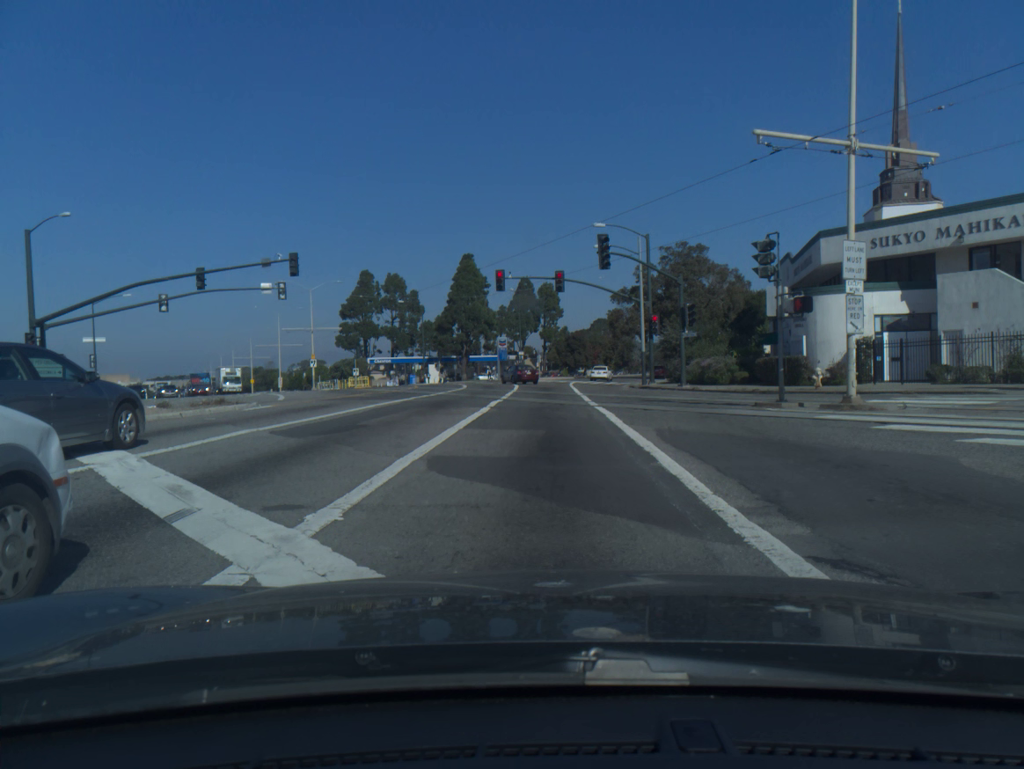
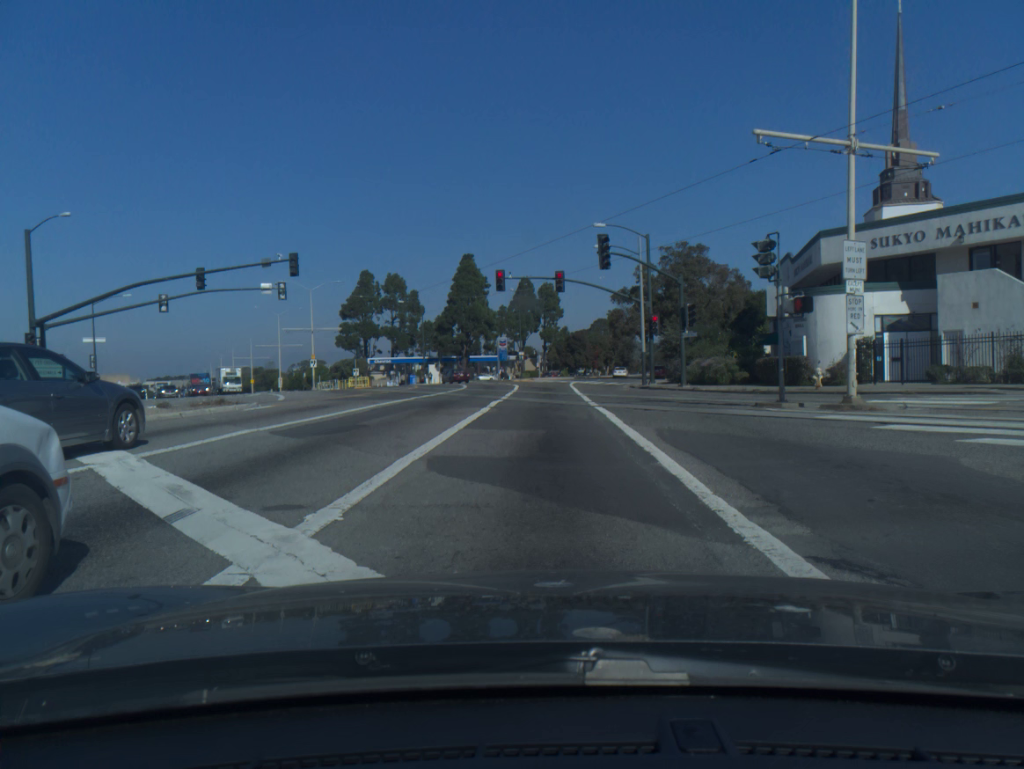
(0.0, 0.0) m; 0°
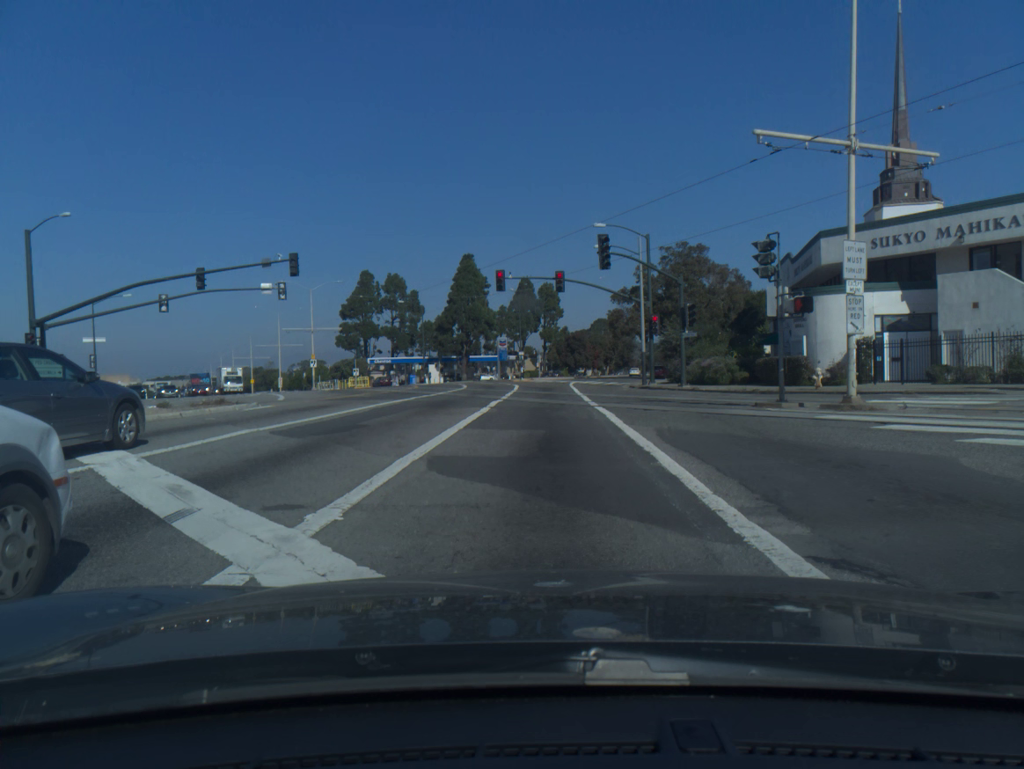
(0.0, 0.0) m; 0°
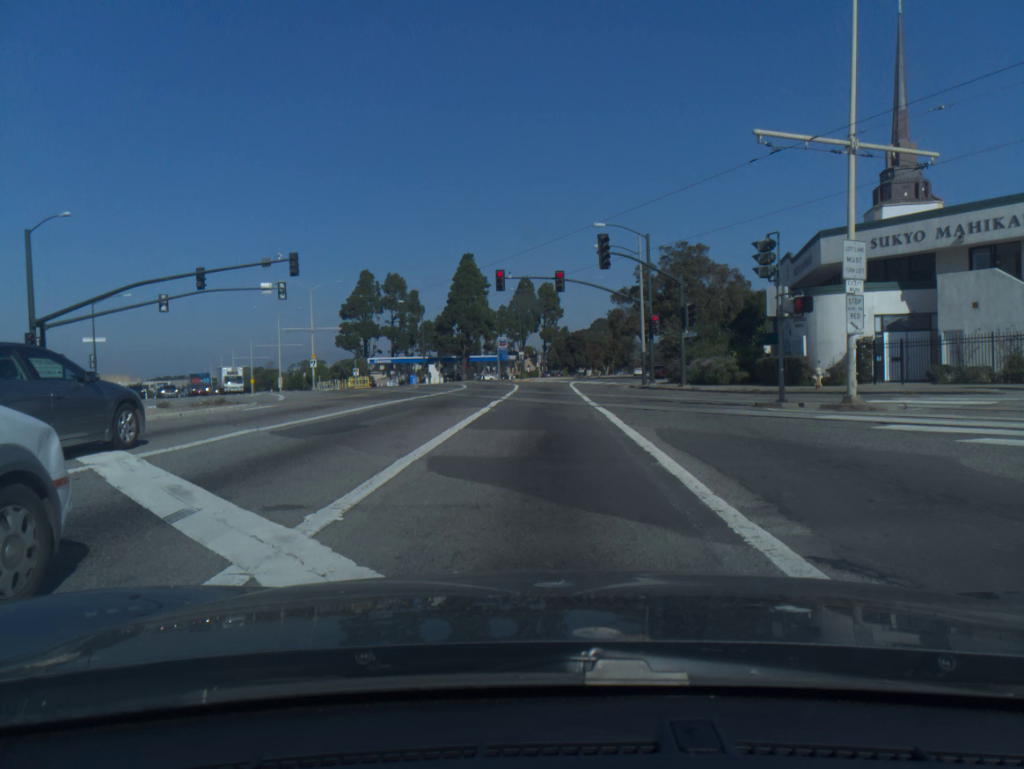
(0.0, 0.0) m; 0°
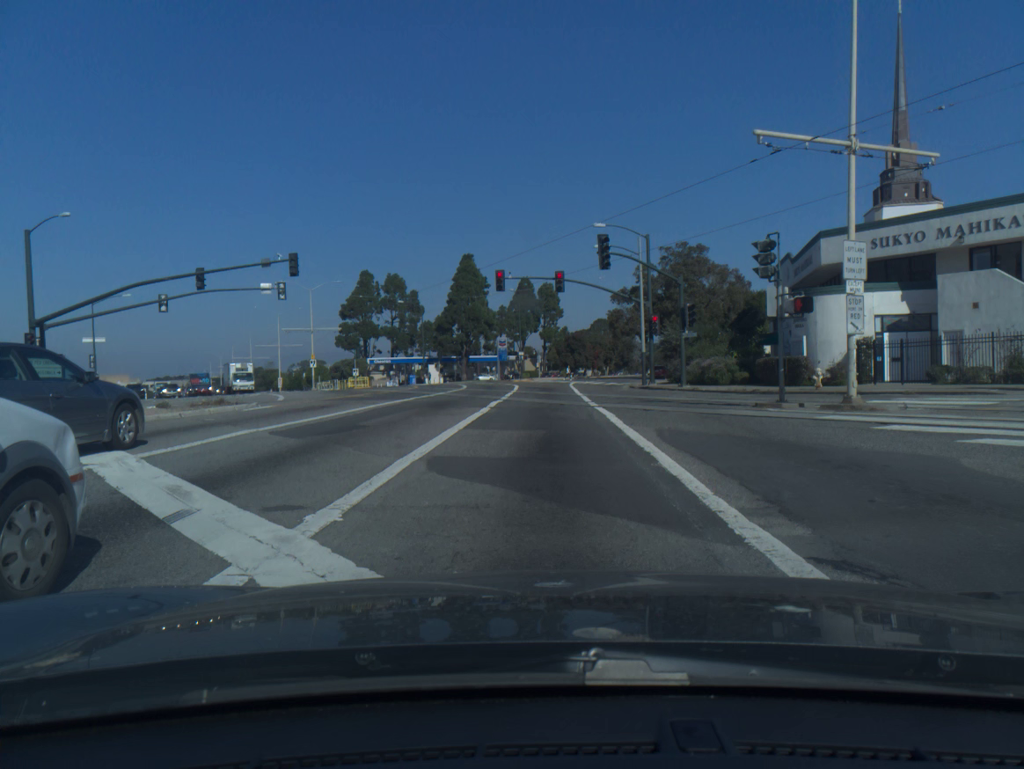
(0.0, 0.0) m; 0°
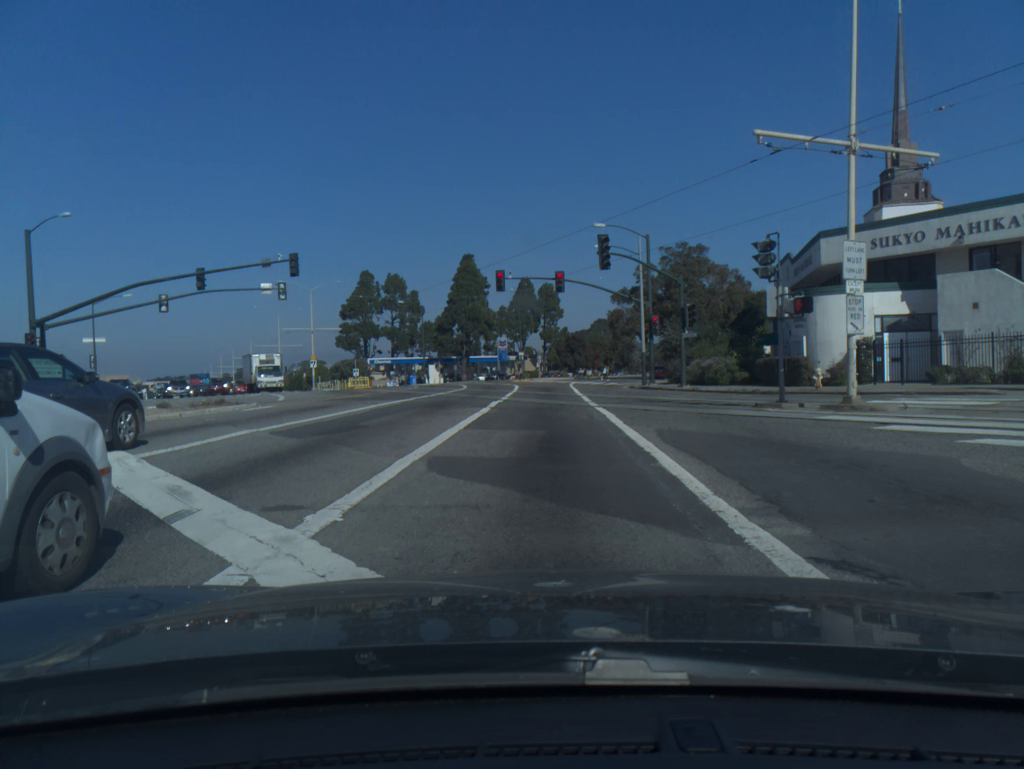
(0.0, 0.0) m; 0°
